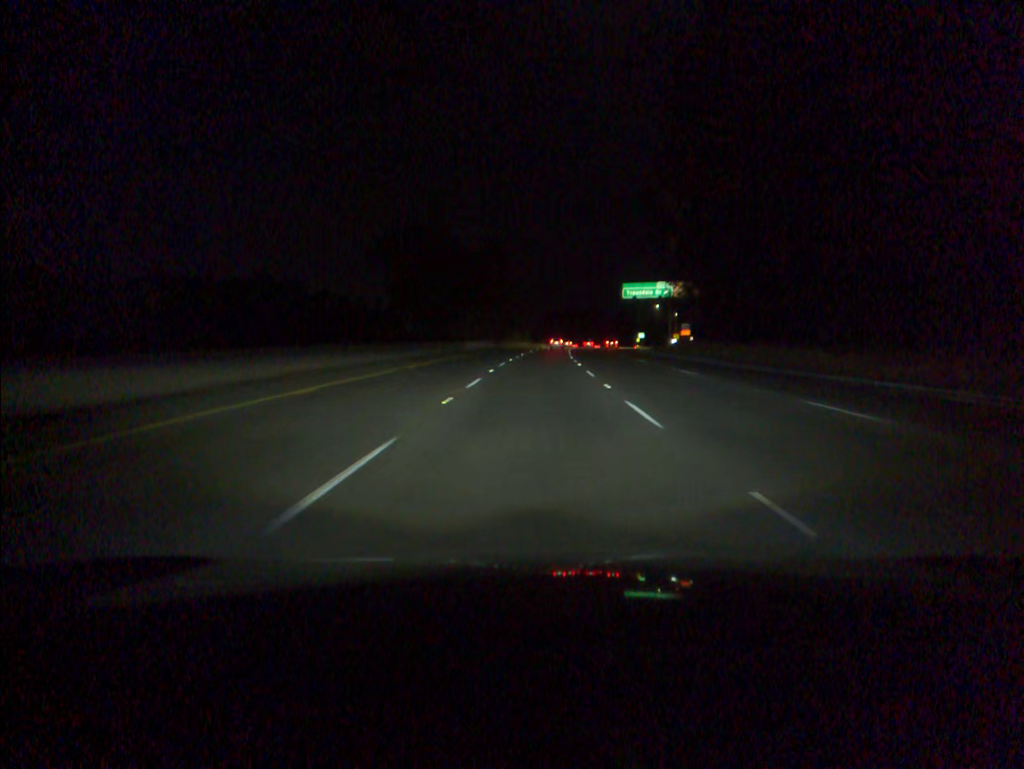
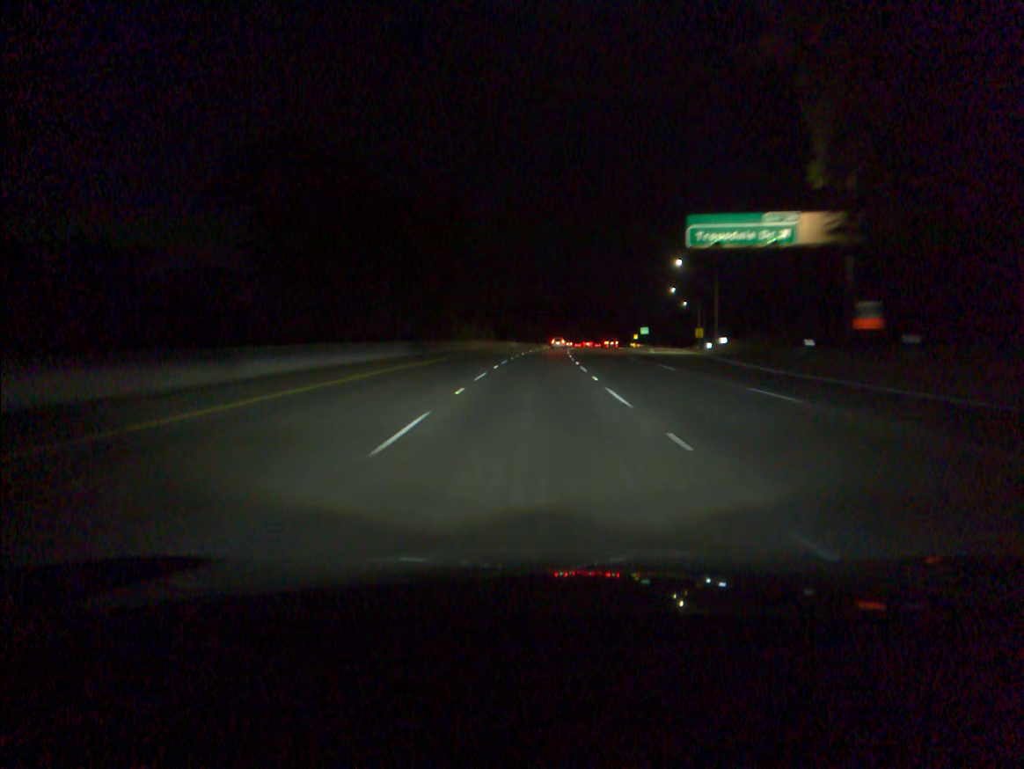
(+1.1, +55.0) m; +2°
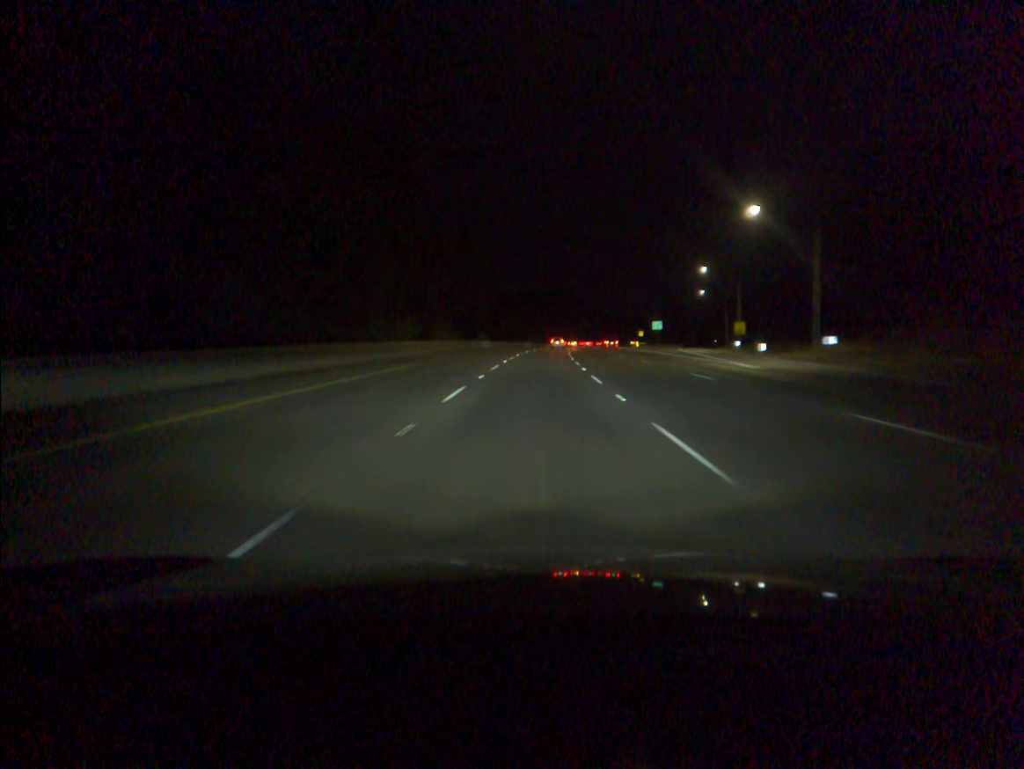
(+0.4, +36.6) m; +1°
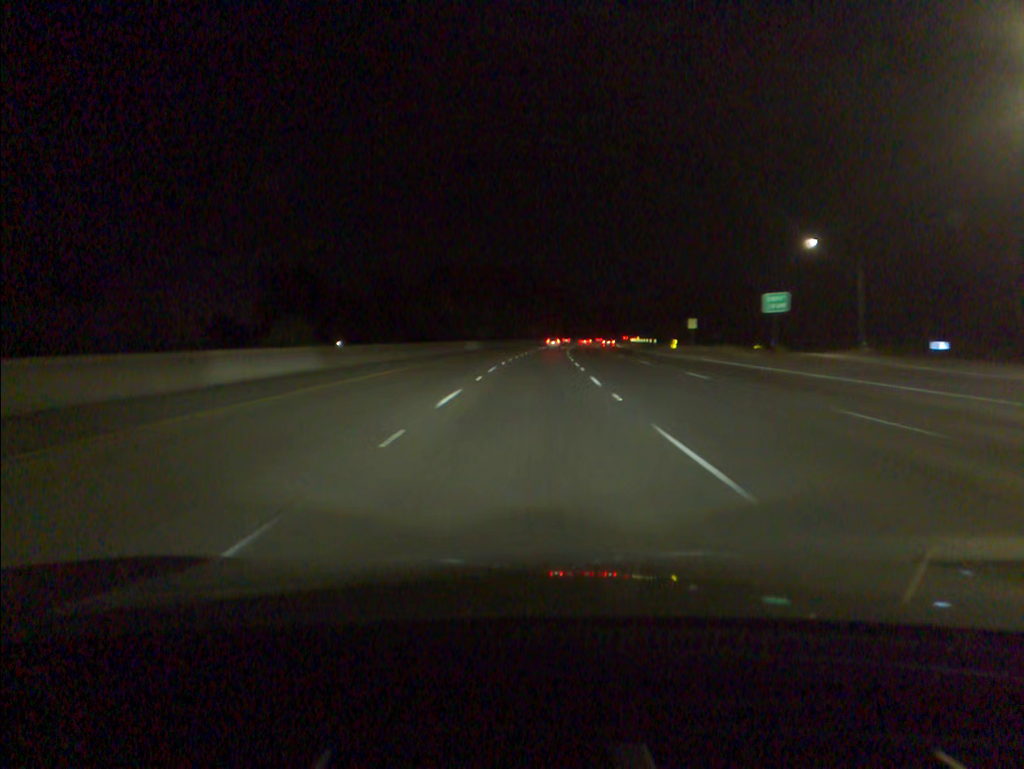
(+1.8, +73.2) m; +3°
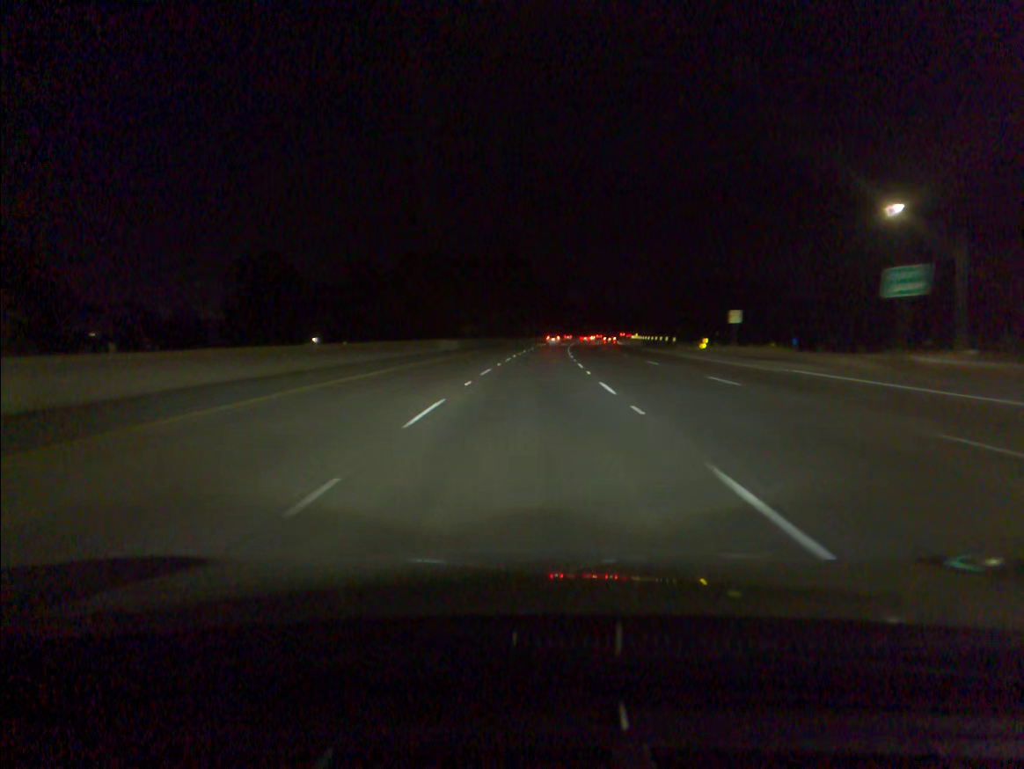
(+0.1, +18.3) m; +1°
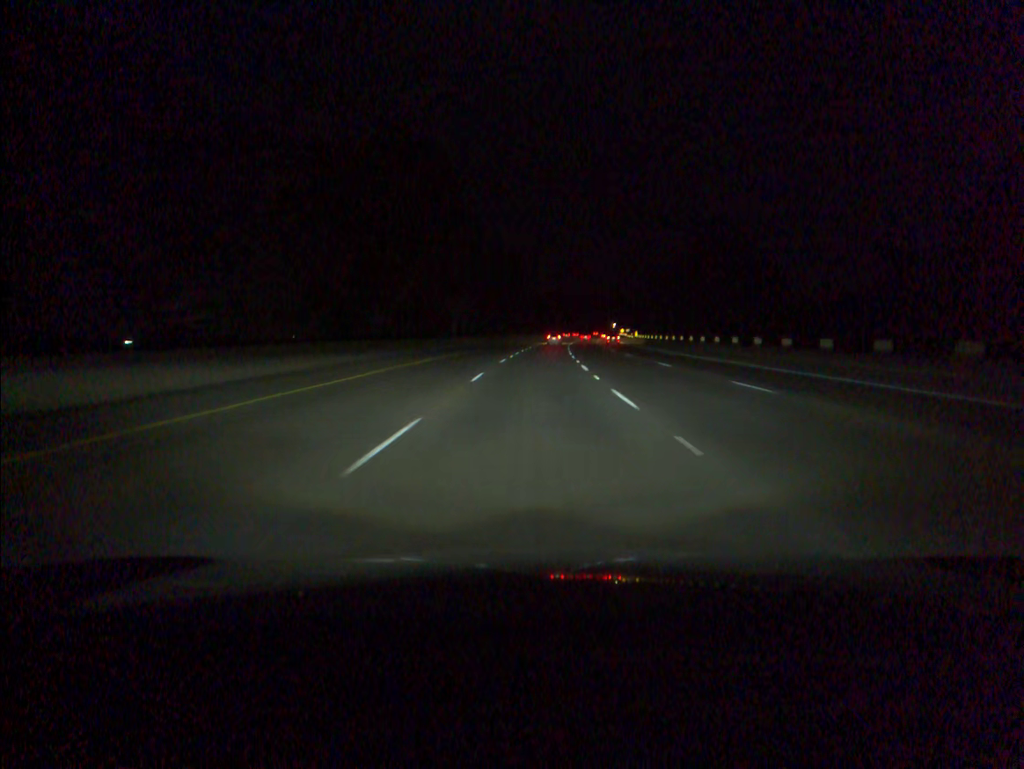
(+2.7, +91.5) m; +3°
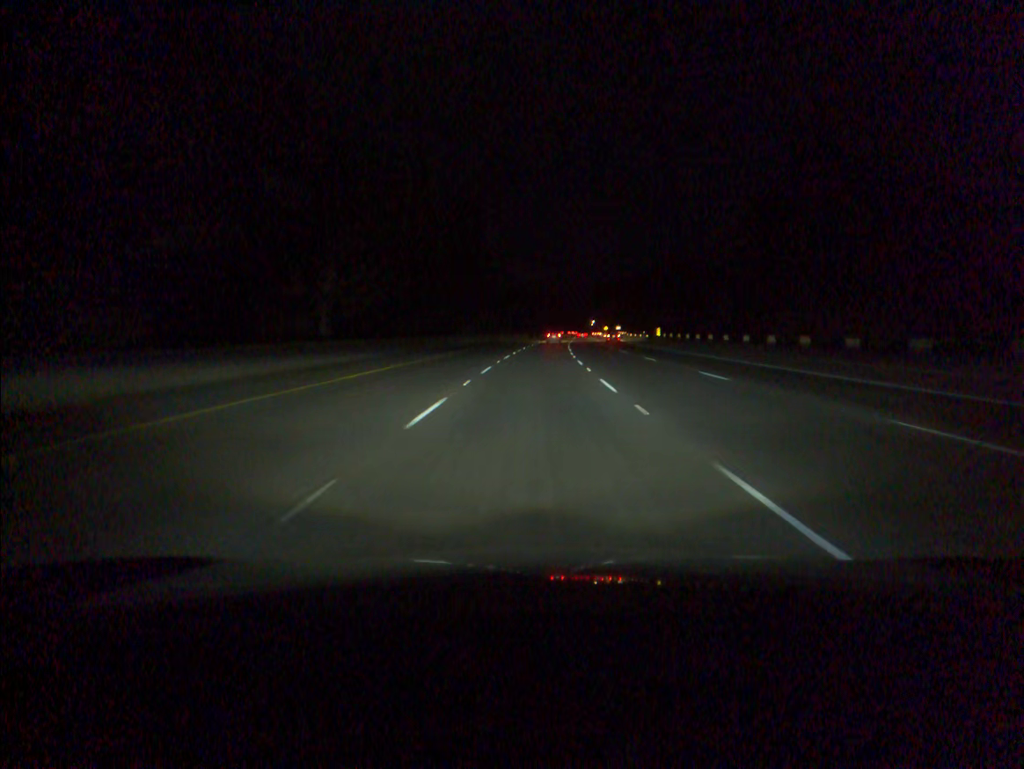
(+1.0, +54.7) m; +2°
